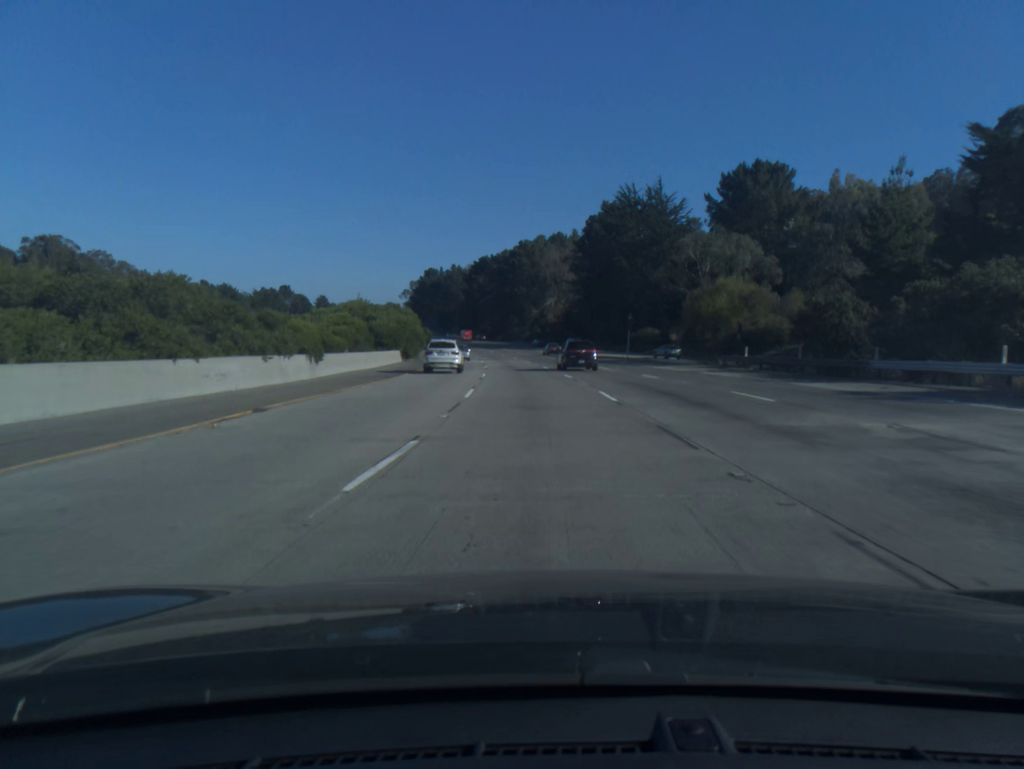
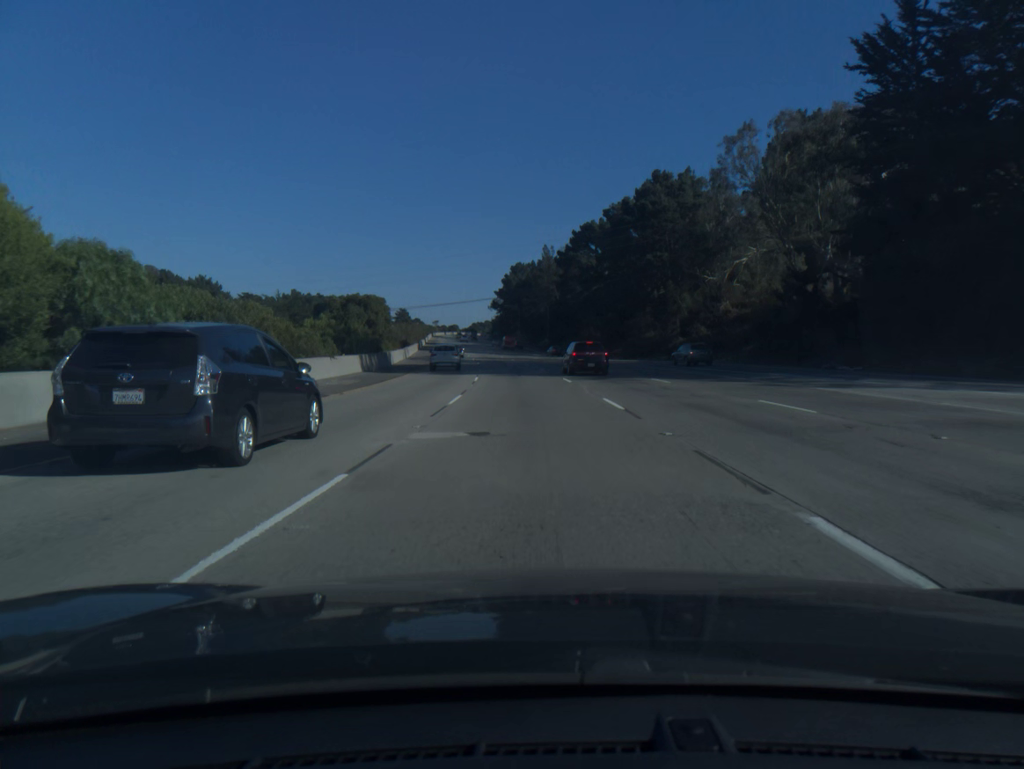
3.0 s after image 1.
(-5.6, +89.1) m; -8°
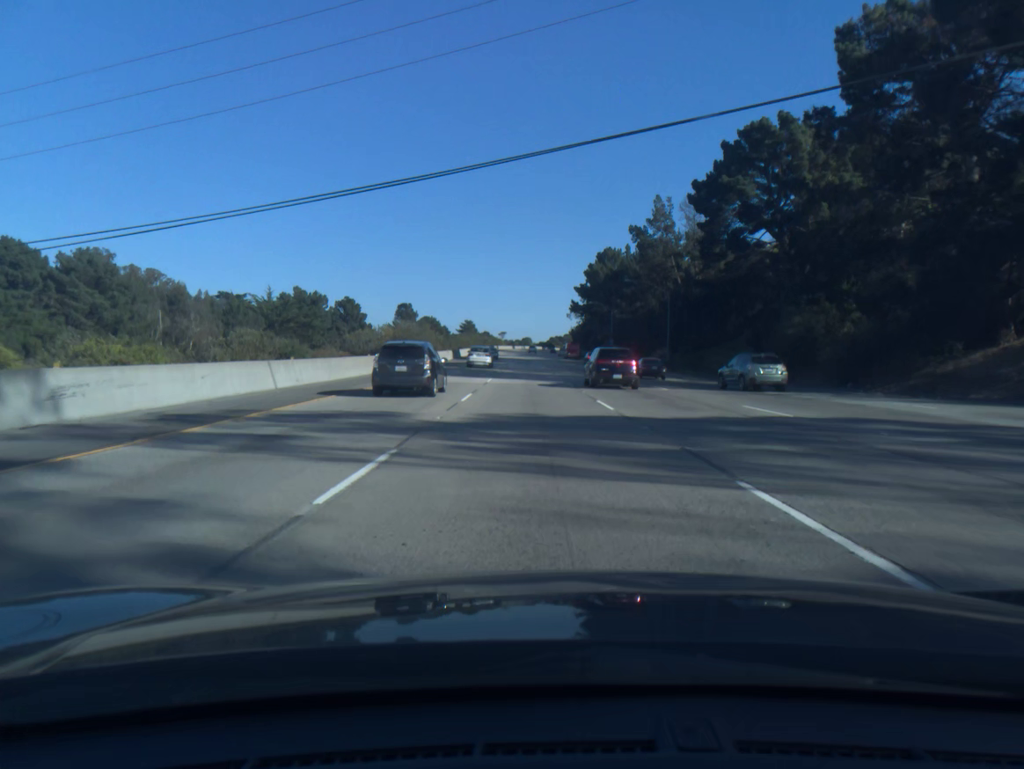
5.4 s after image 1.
(-3.9, +70.6) m; -6°
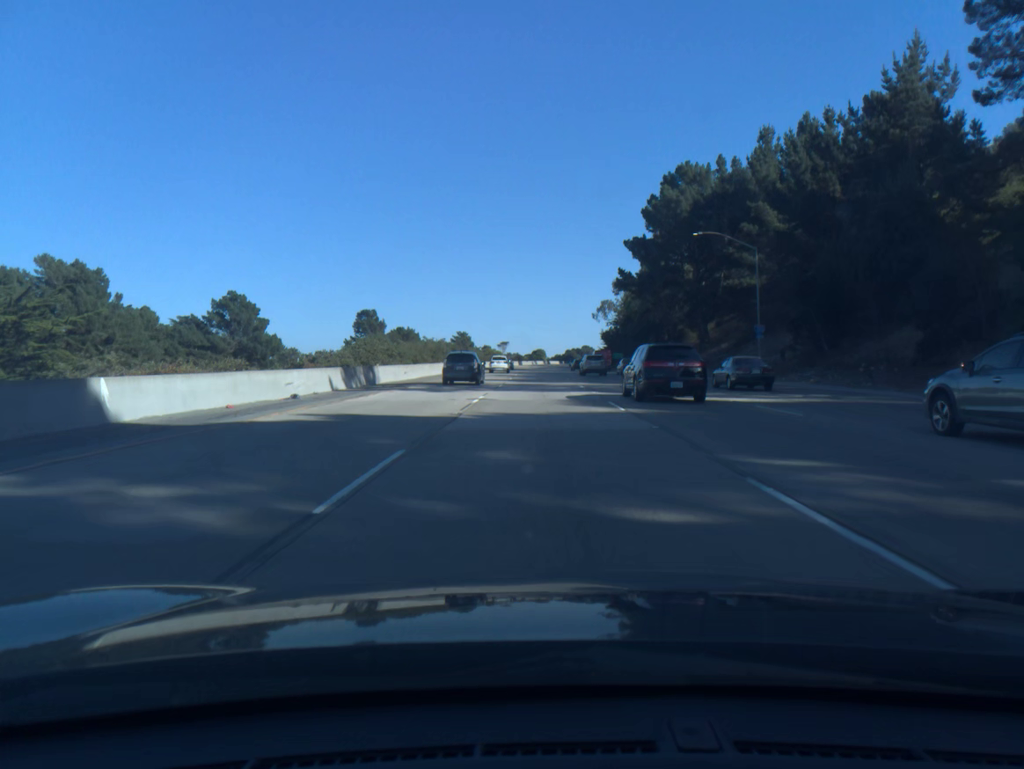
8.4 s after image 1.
(-1.9, +87.9) m; -1°
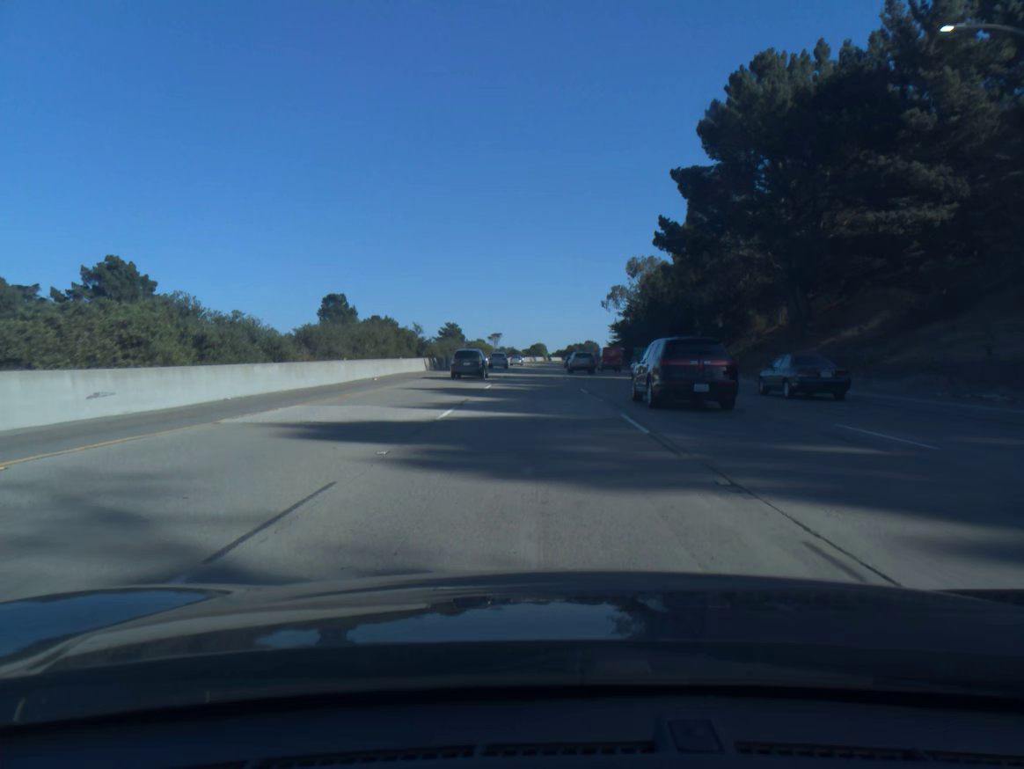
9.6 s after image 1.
(+0.1, +35.1) m; 0°
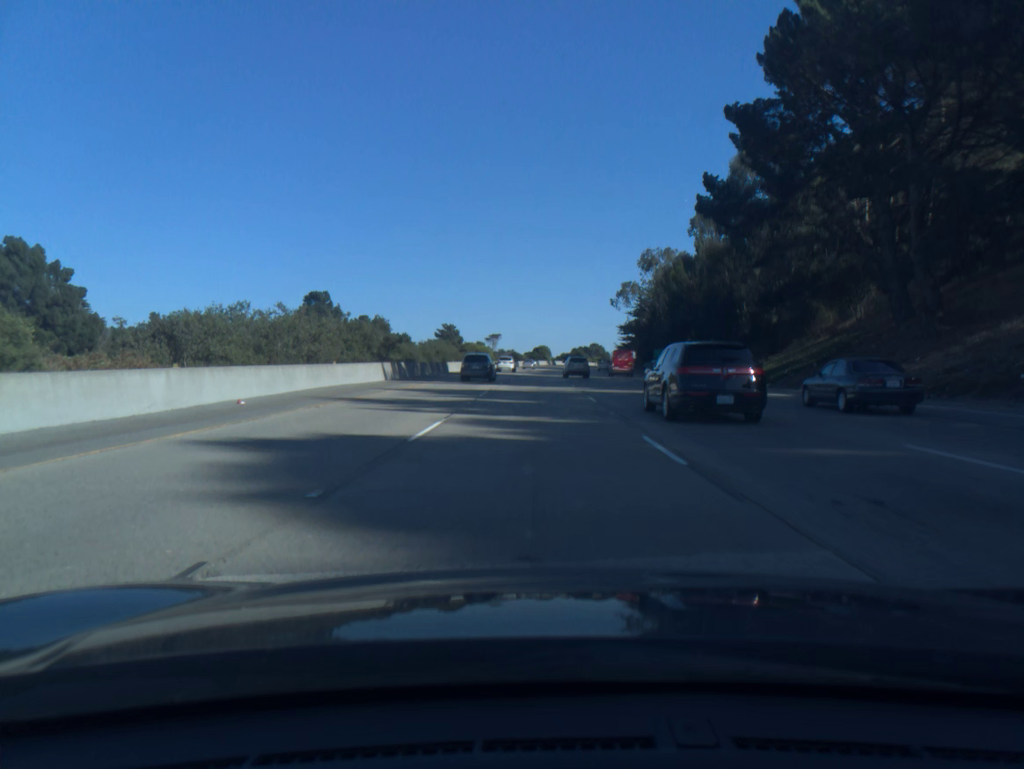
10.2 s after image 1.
(0.0, +17.6) m; 0°
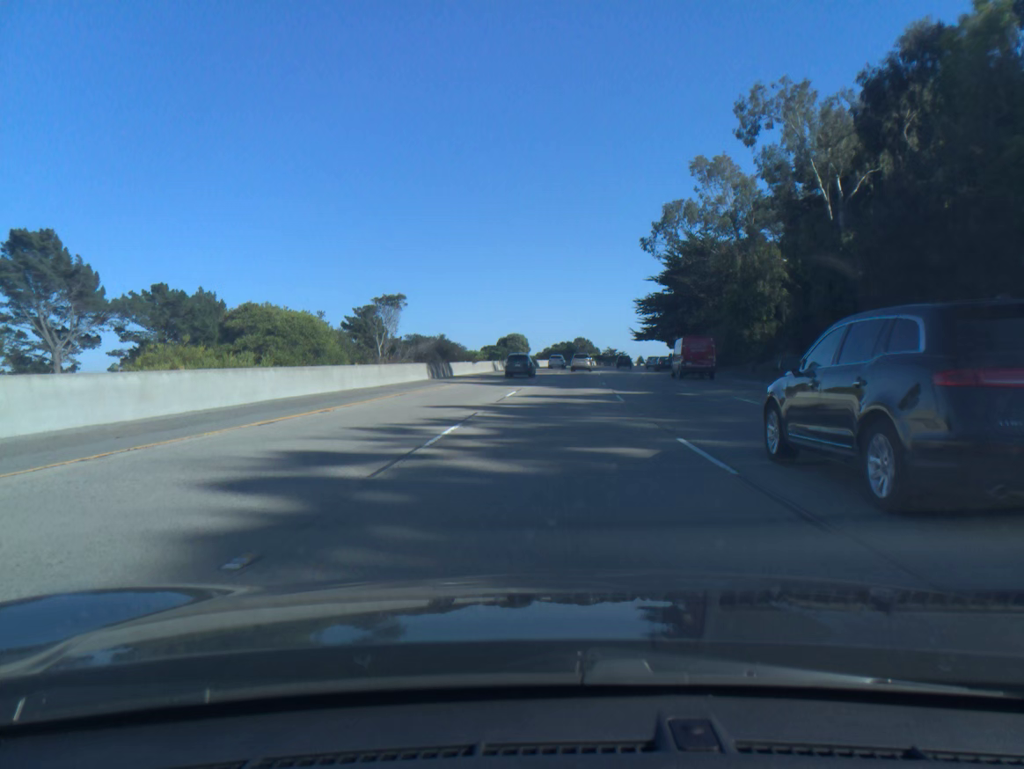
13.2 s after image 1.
(+0.6, +88.6) m; +2°
